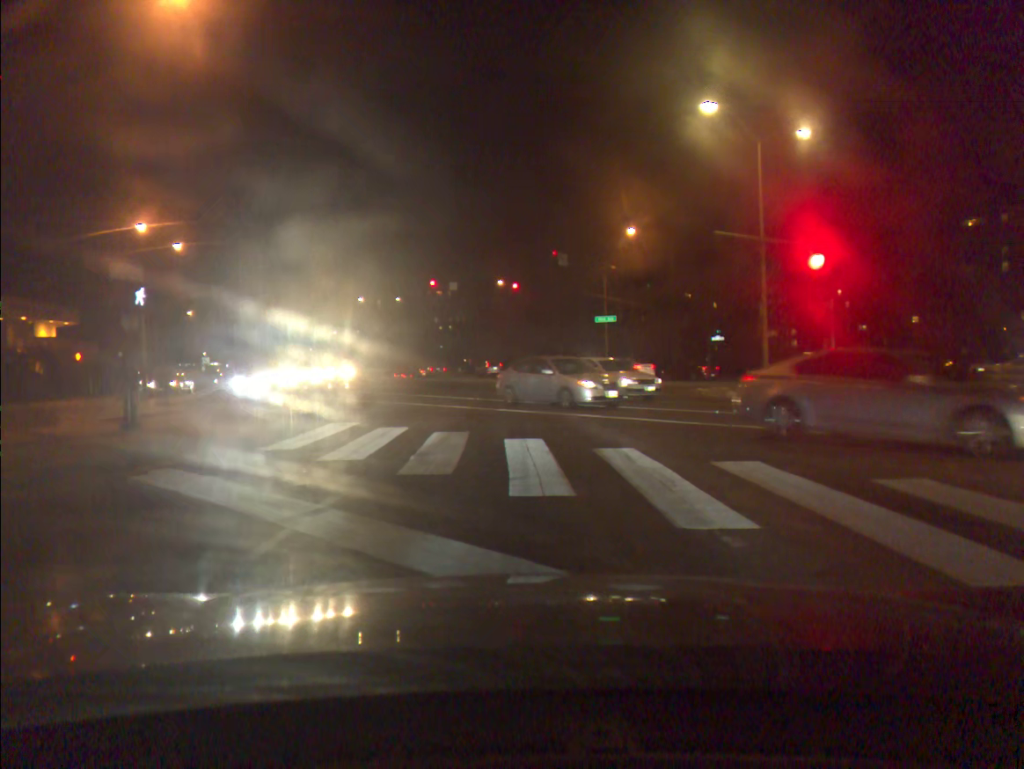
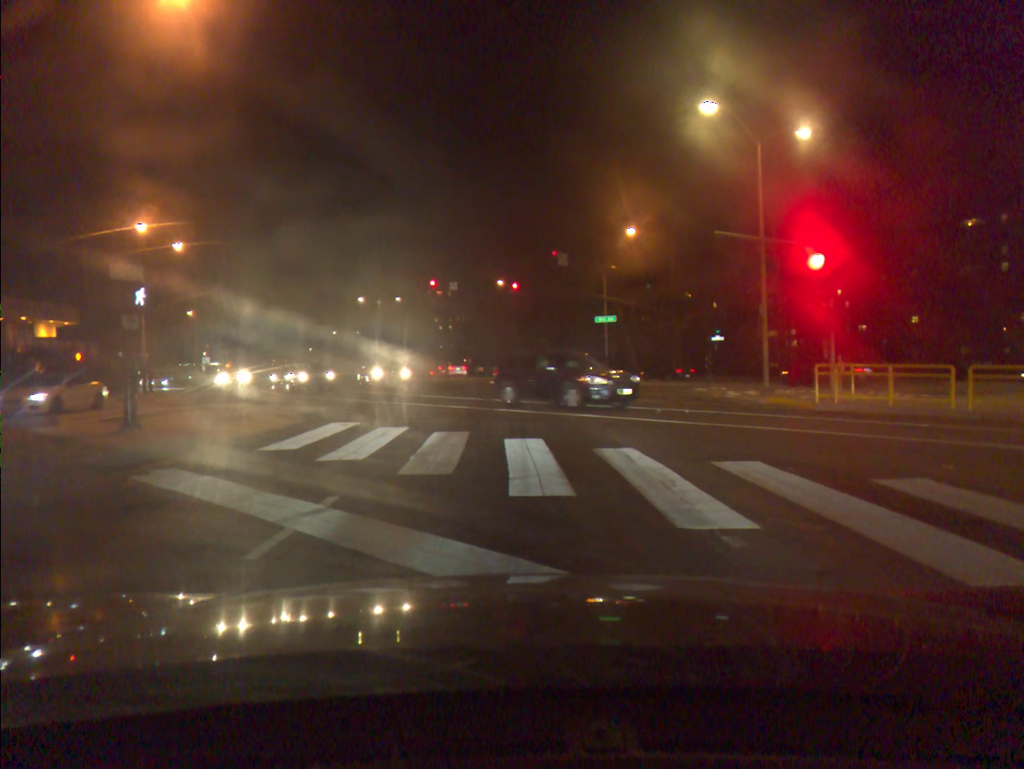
(0.0, 0.0) m; 0°
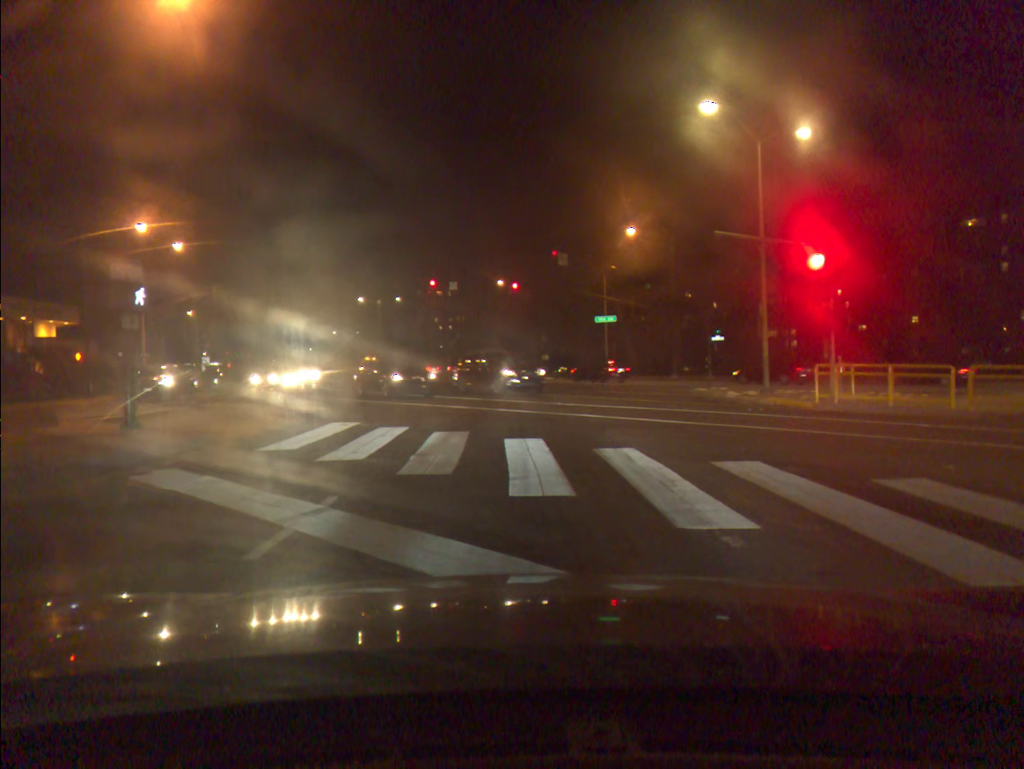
(0.0, 0.0) m; 0°
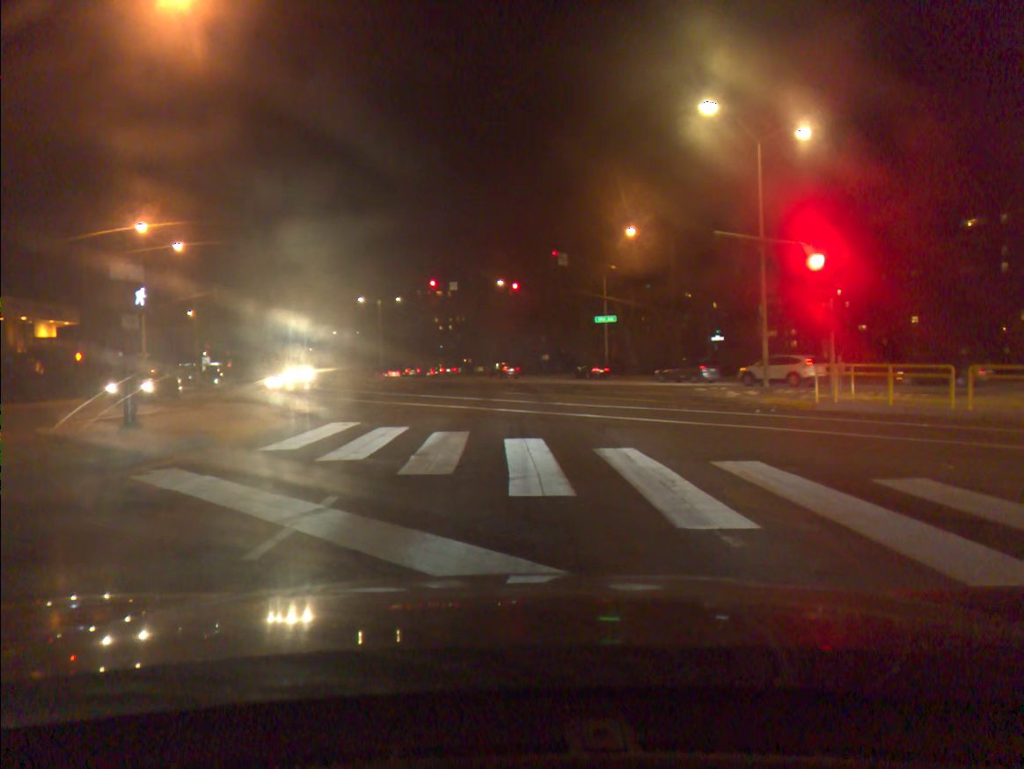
(0.0, 0.0) m; 0°
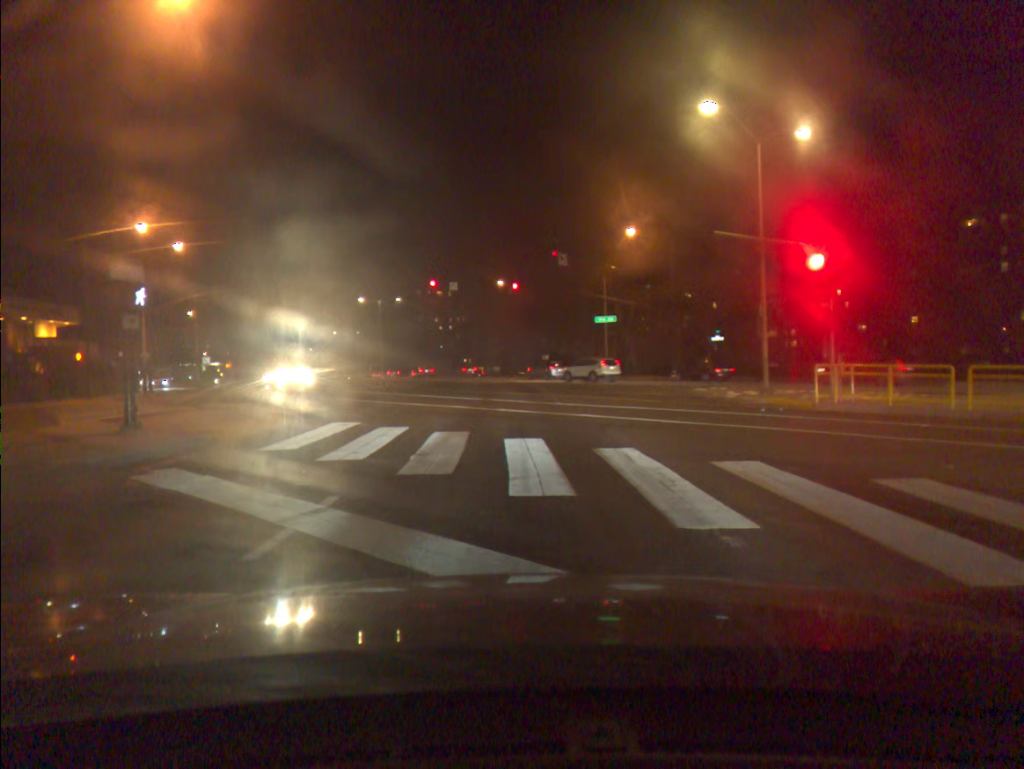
(0.0, 0.0) m; 0°
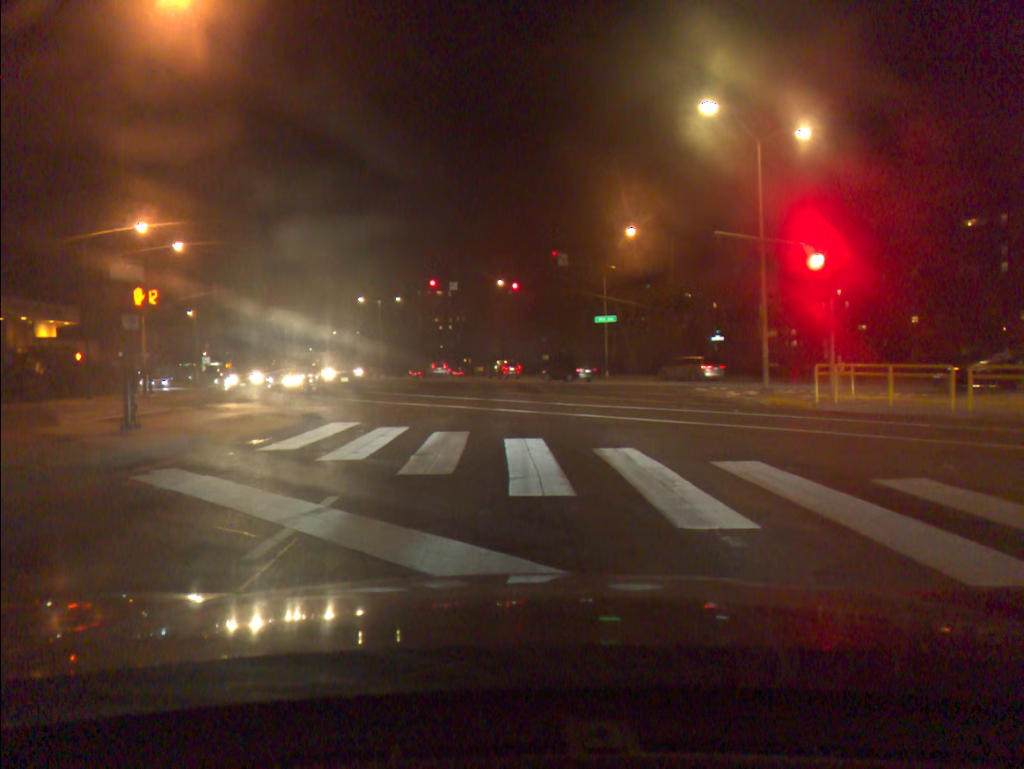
(0.0, +0.1) m; 0°
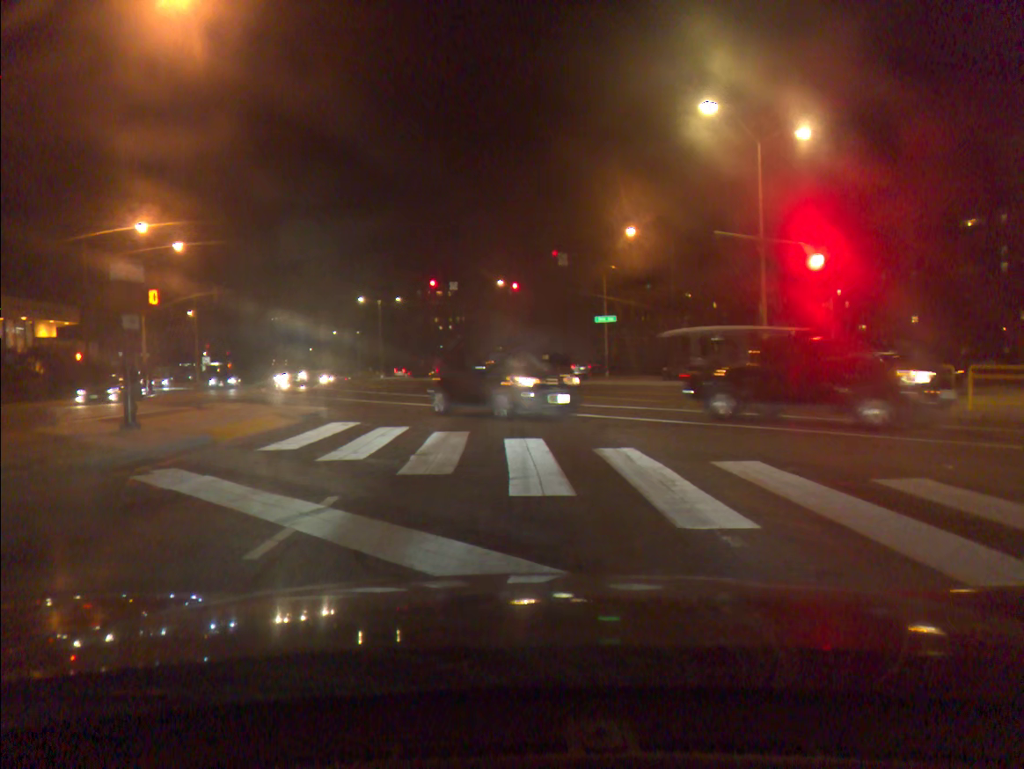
(0.0, 0.0) m; 0°
